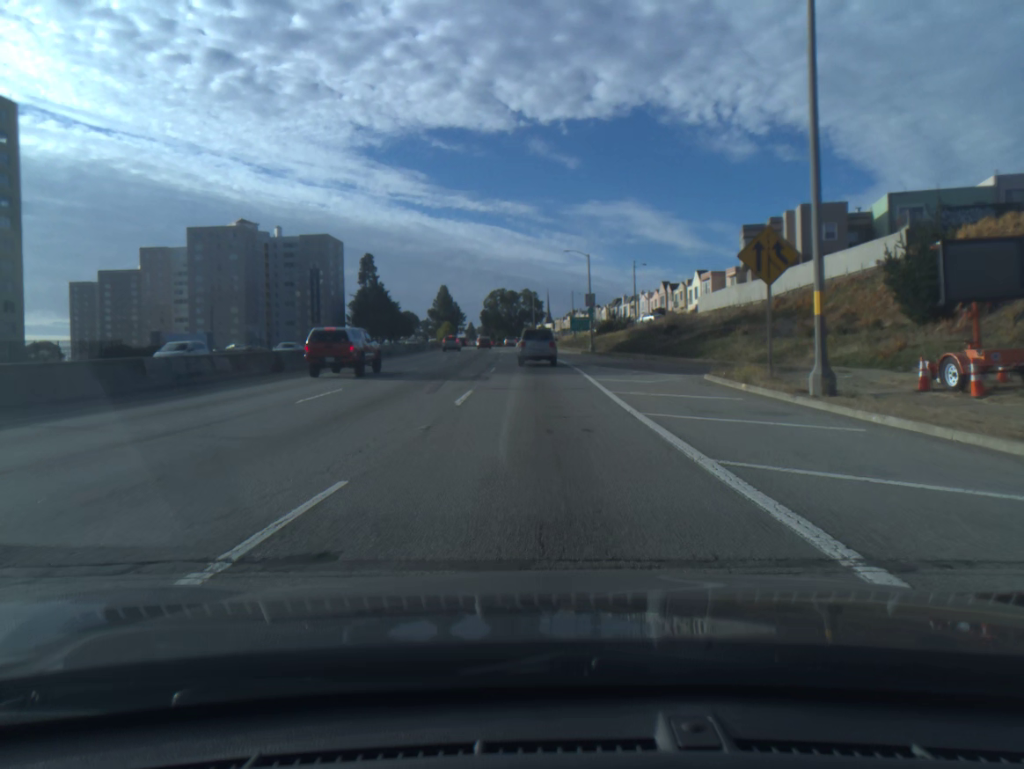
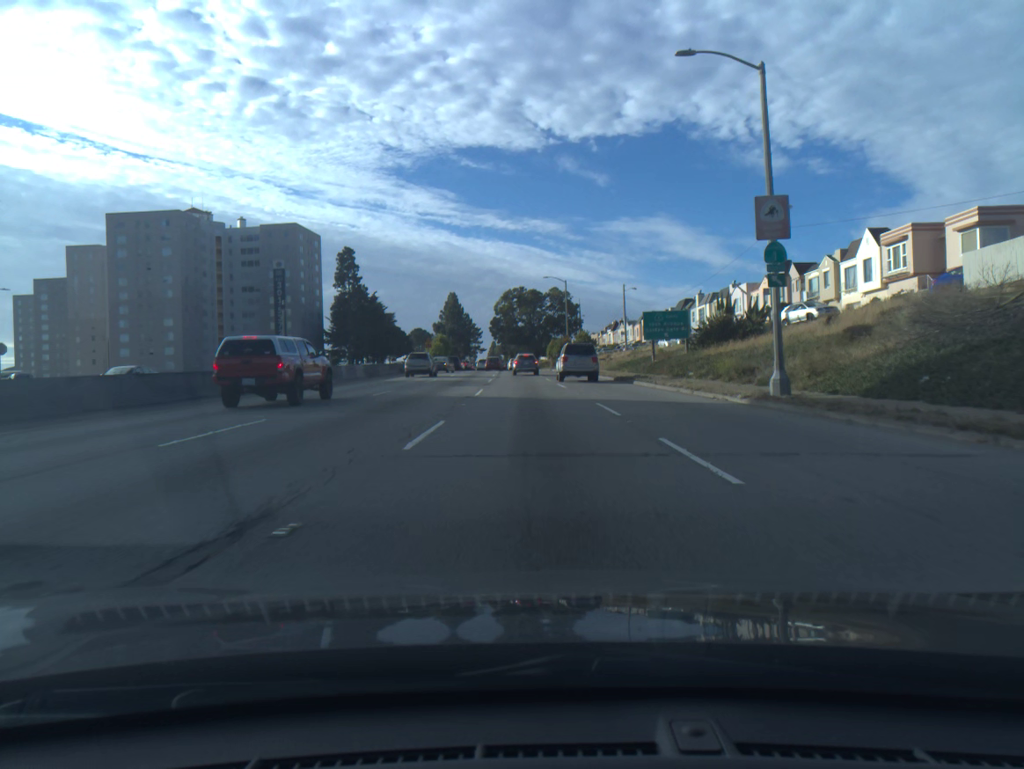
(-0.9, +51.3) m; -2°
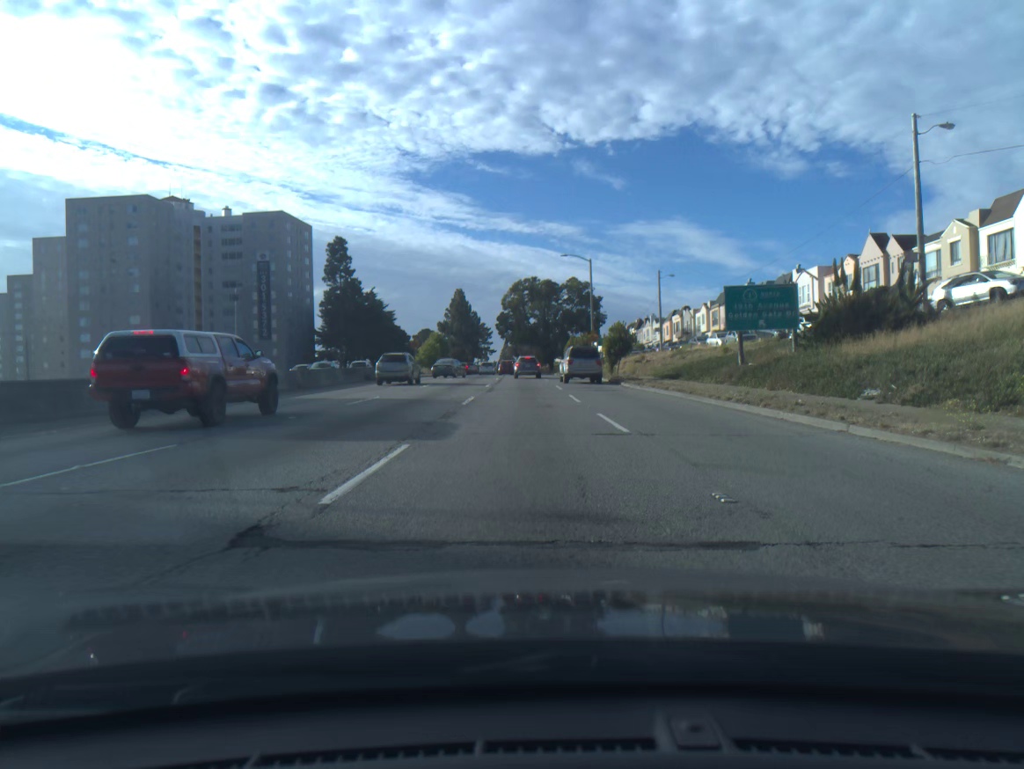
(-0.2, +18.9) m; -1°
